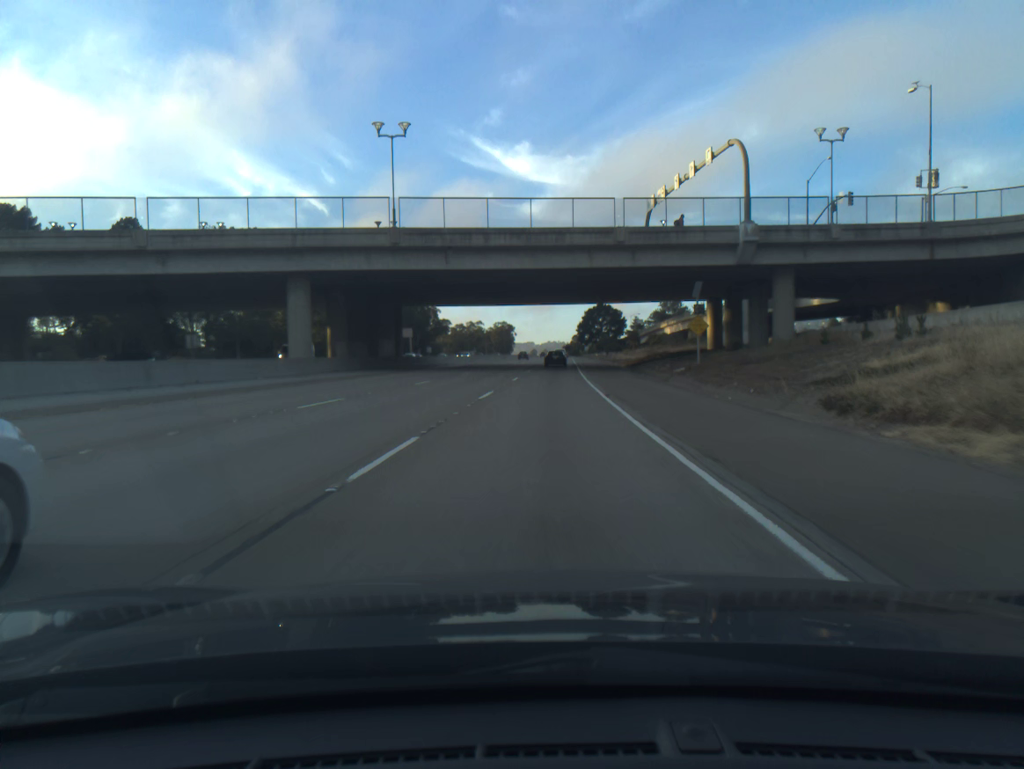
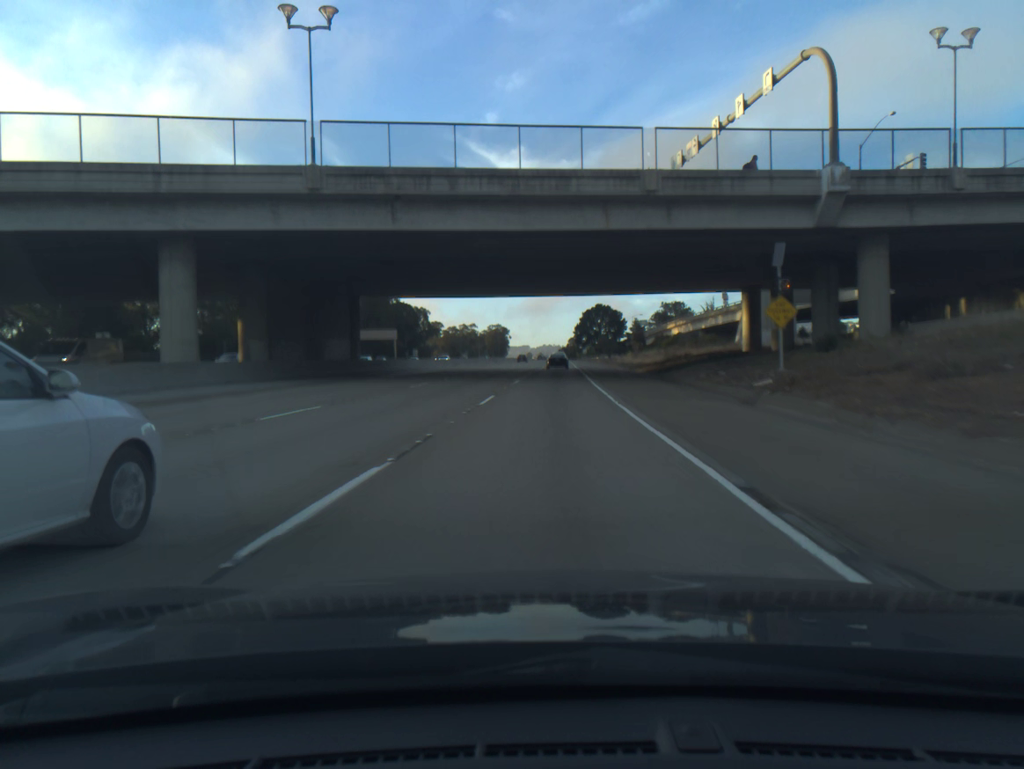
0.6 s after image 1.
(+0.1, +16.7) m; 0°
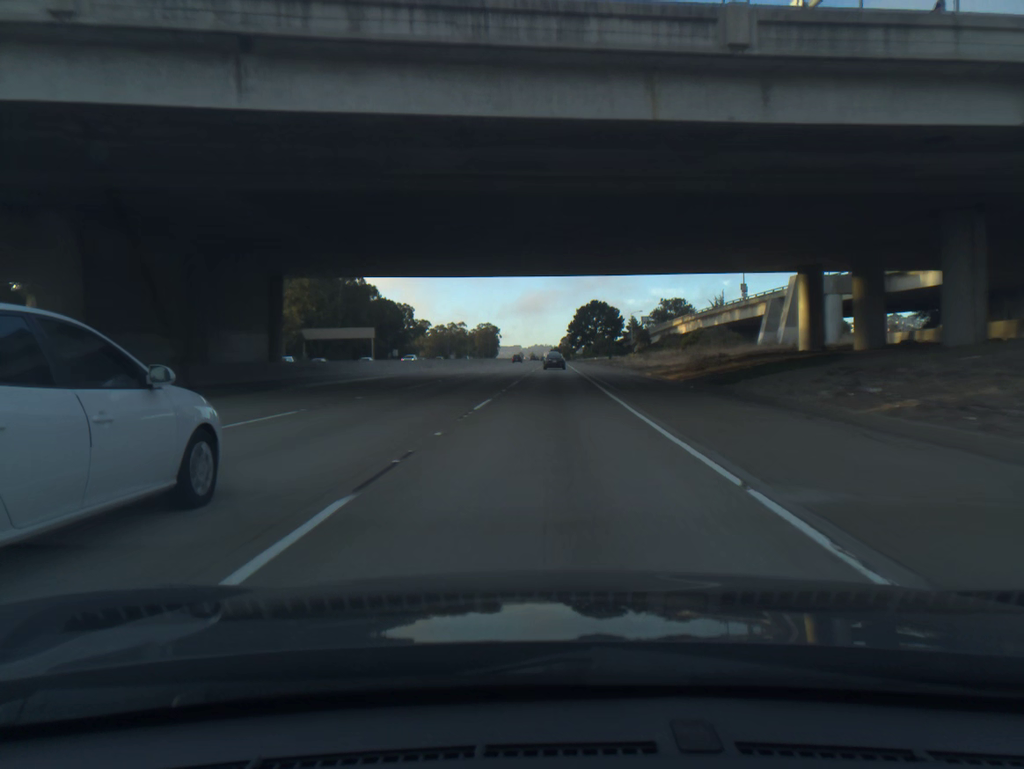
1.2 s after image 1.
(+0.1, +16.7) m; +1°
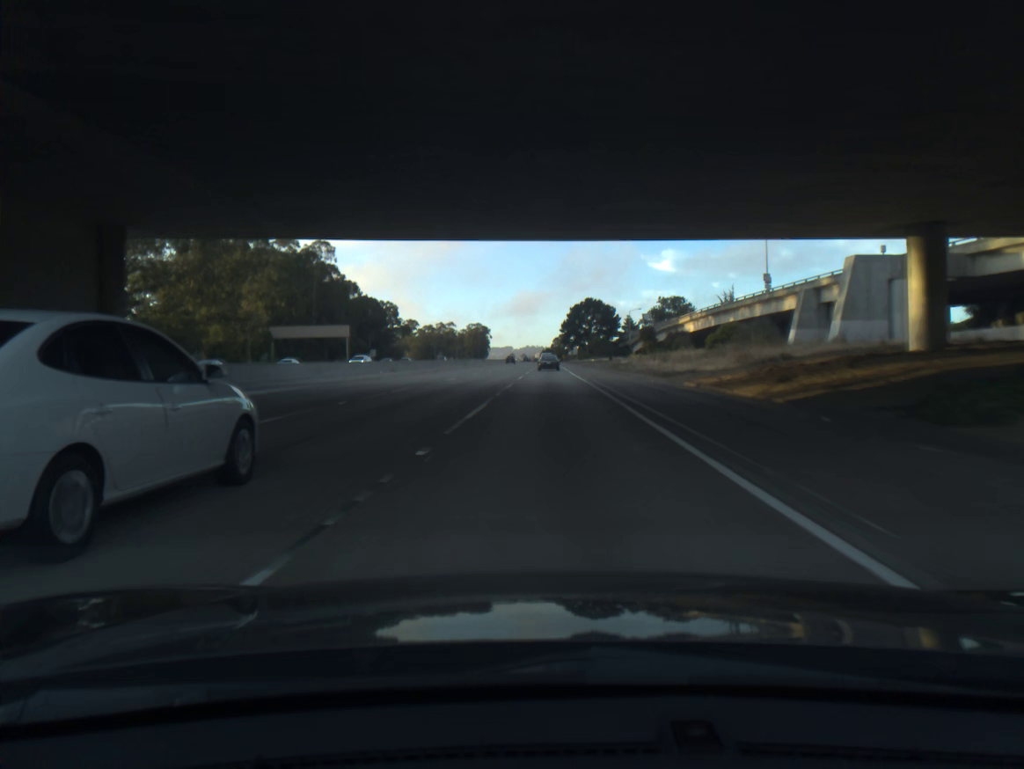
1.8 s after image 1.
(+0.1, +16.7) m; +1°
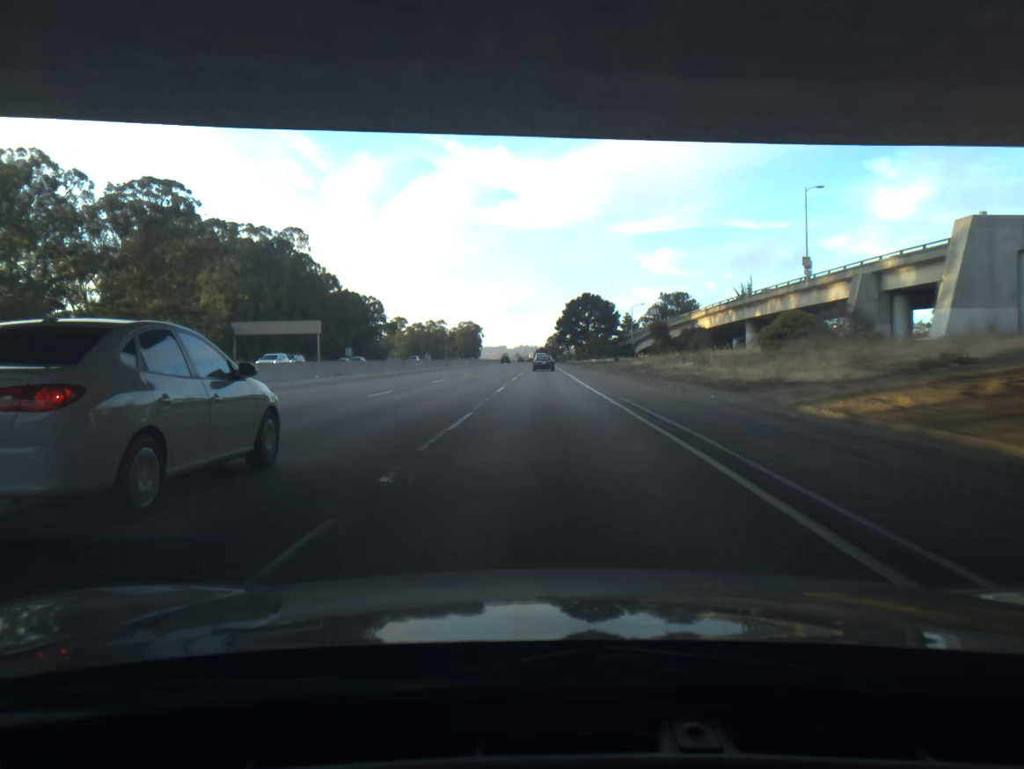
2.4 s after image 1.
(+0.1, +16.7) m; 0°
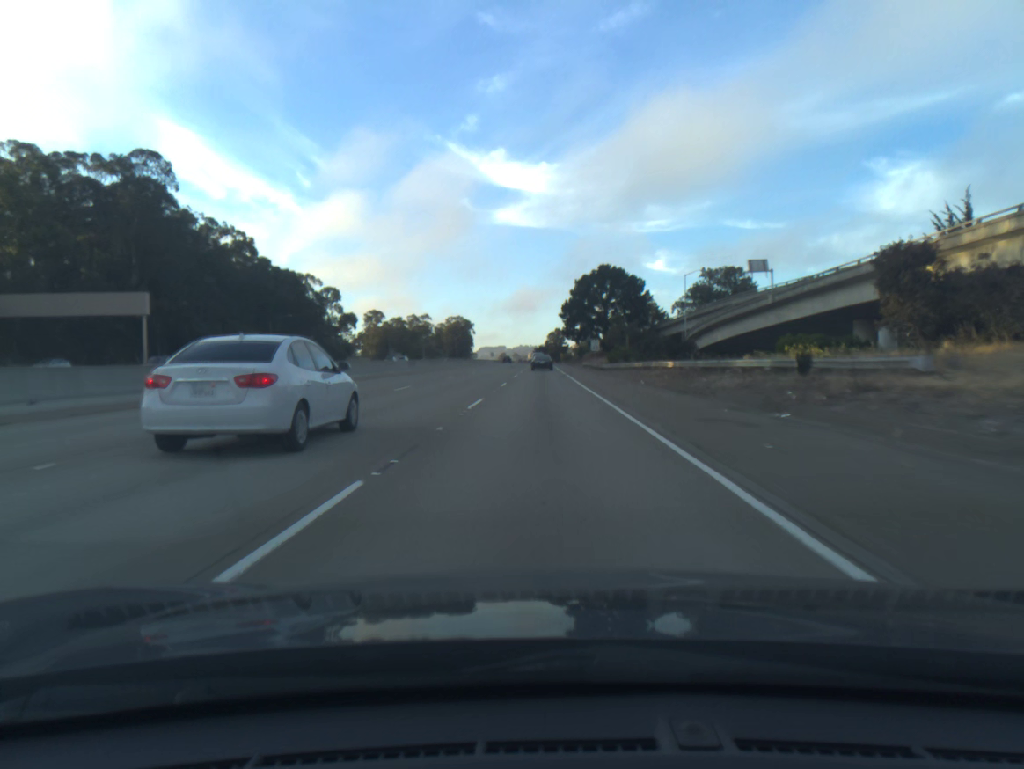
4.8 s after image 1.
(+0.2, +67.3) m; 0°
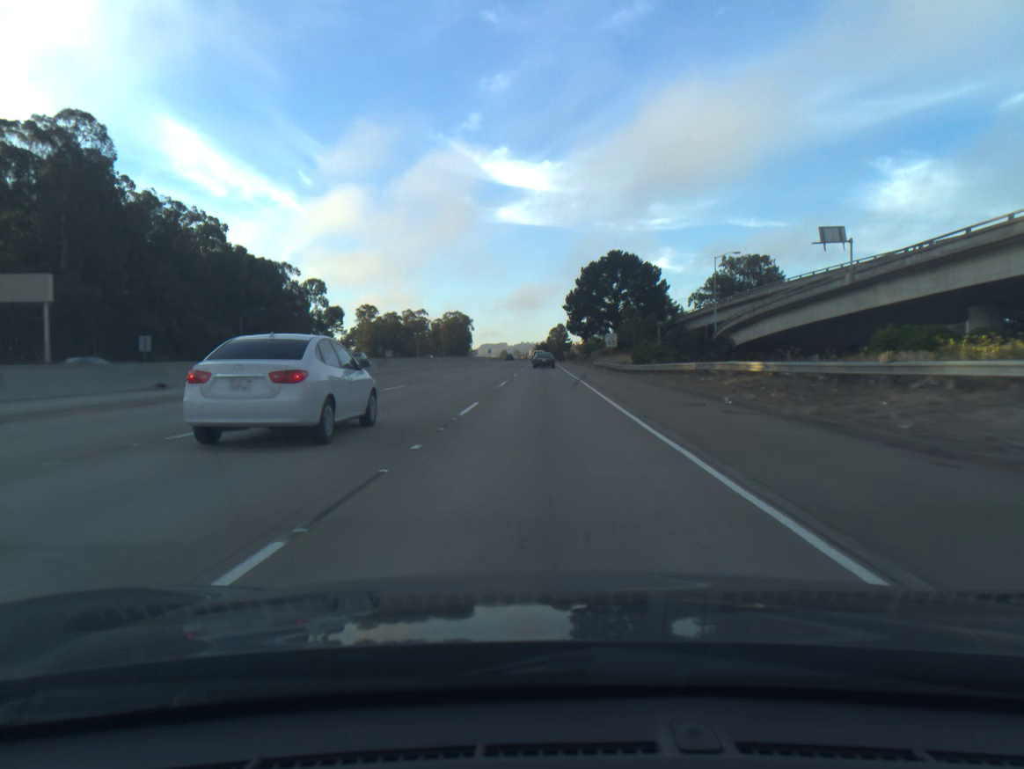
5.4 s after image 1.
(0.0, +17.0) m; 0°
